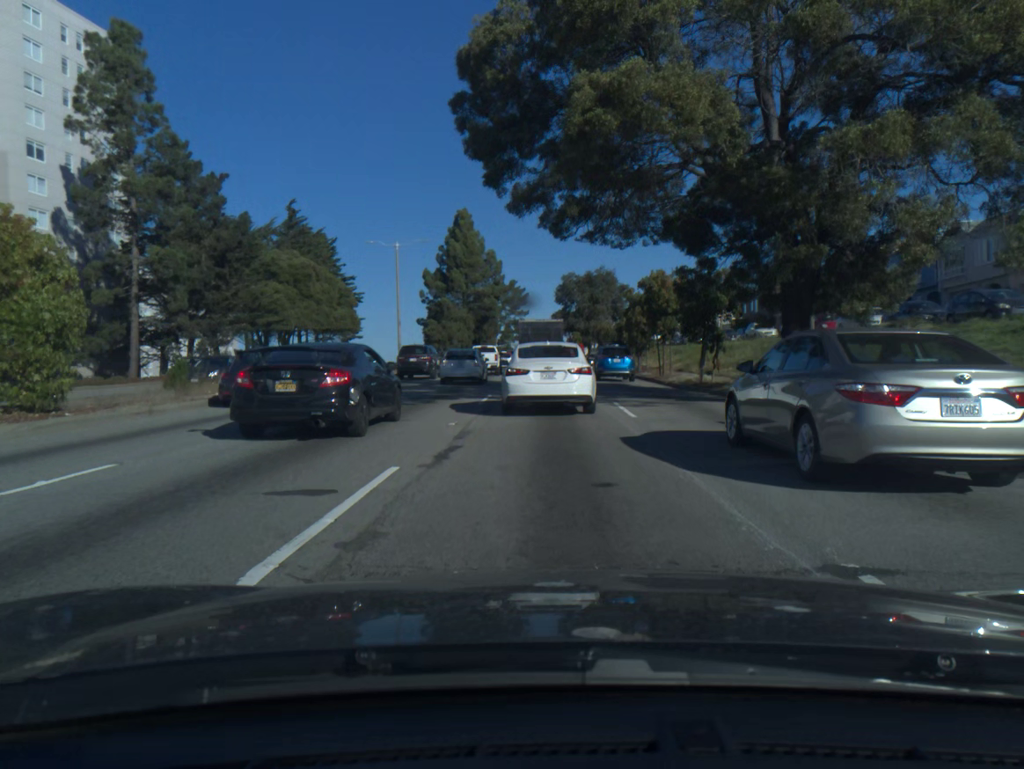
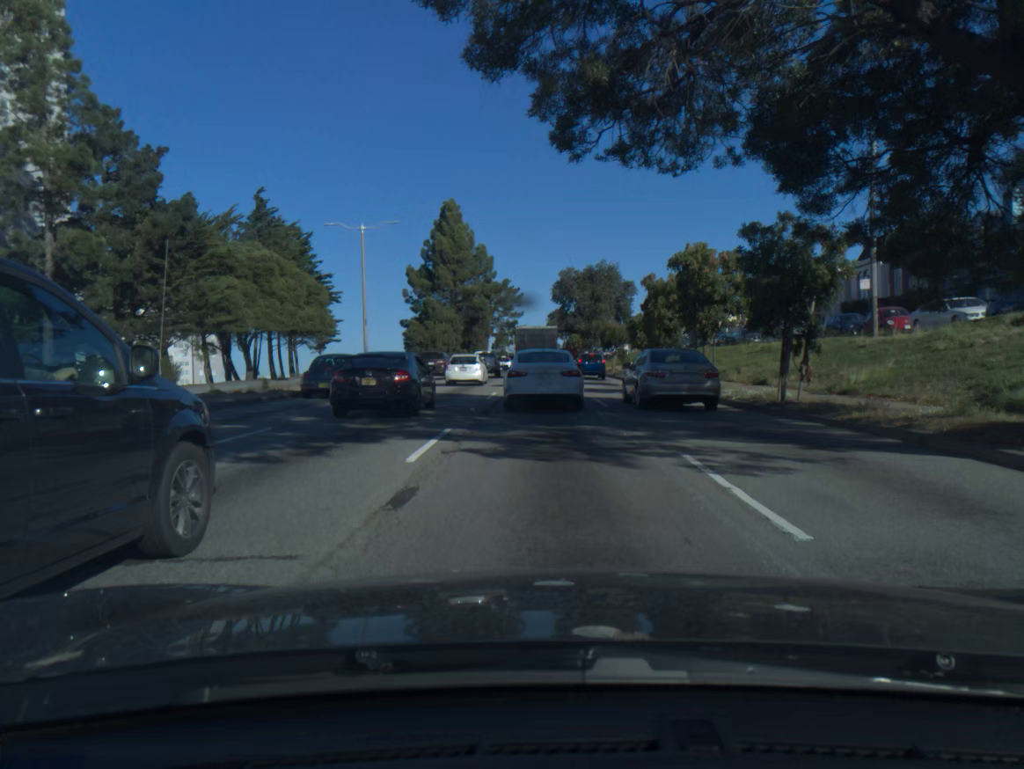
(0.0, +9.6) m; +1°
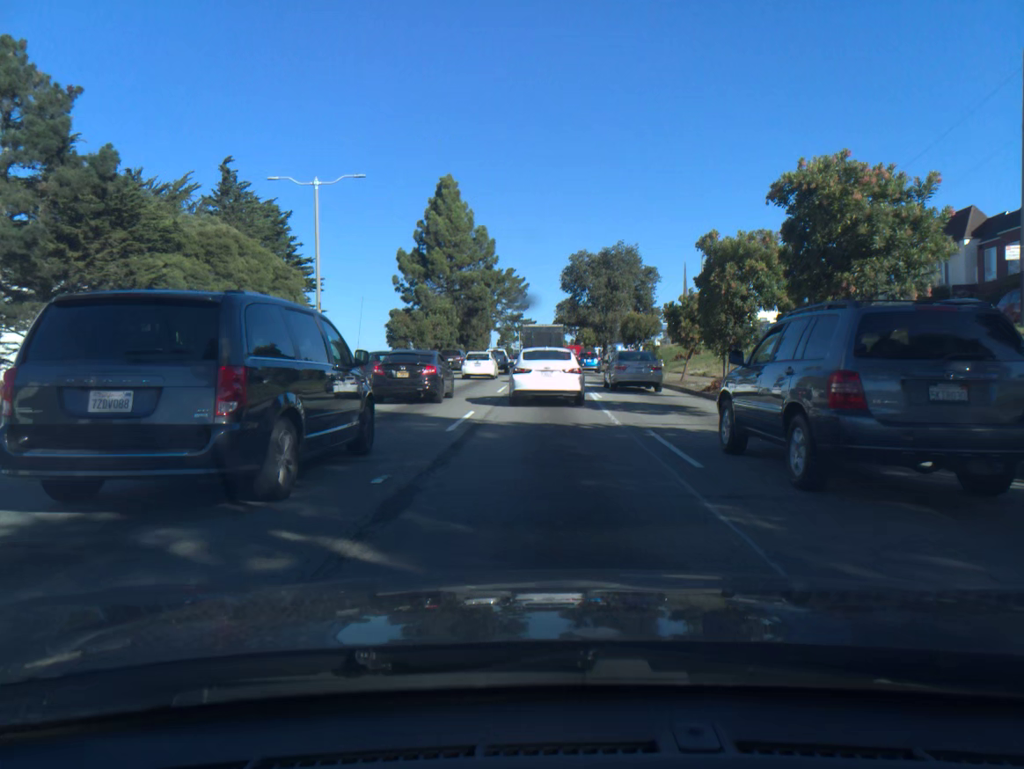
(0.0, +11.1) m; -1°
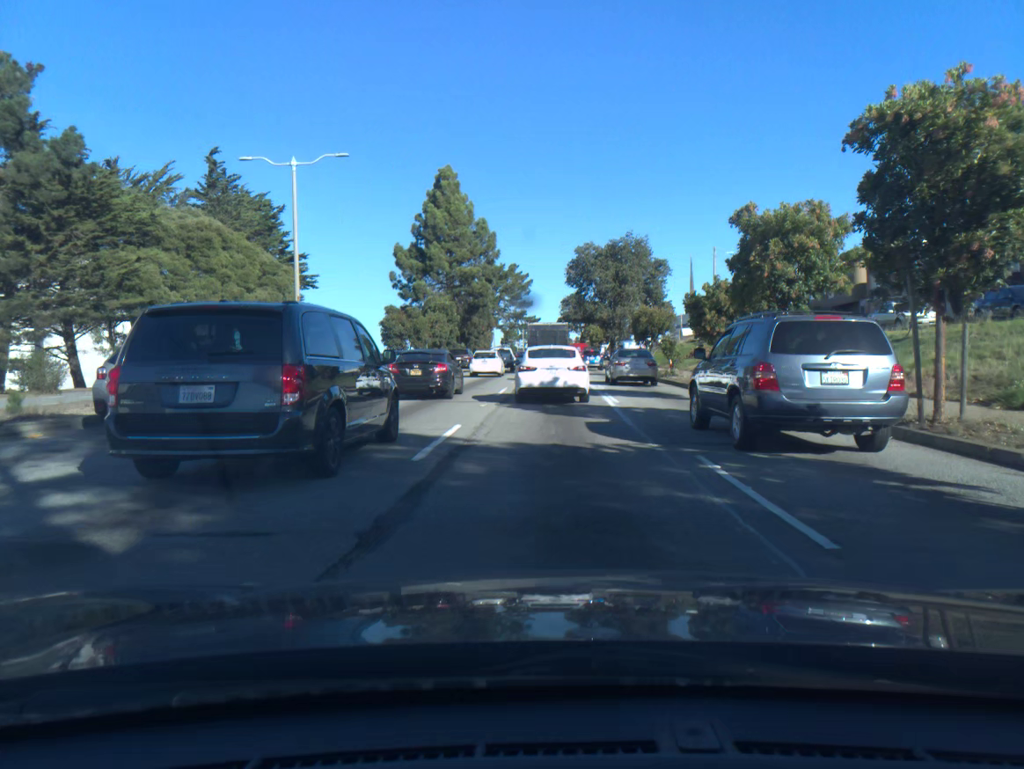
(0.0, +3.8) m; 0°
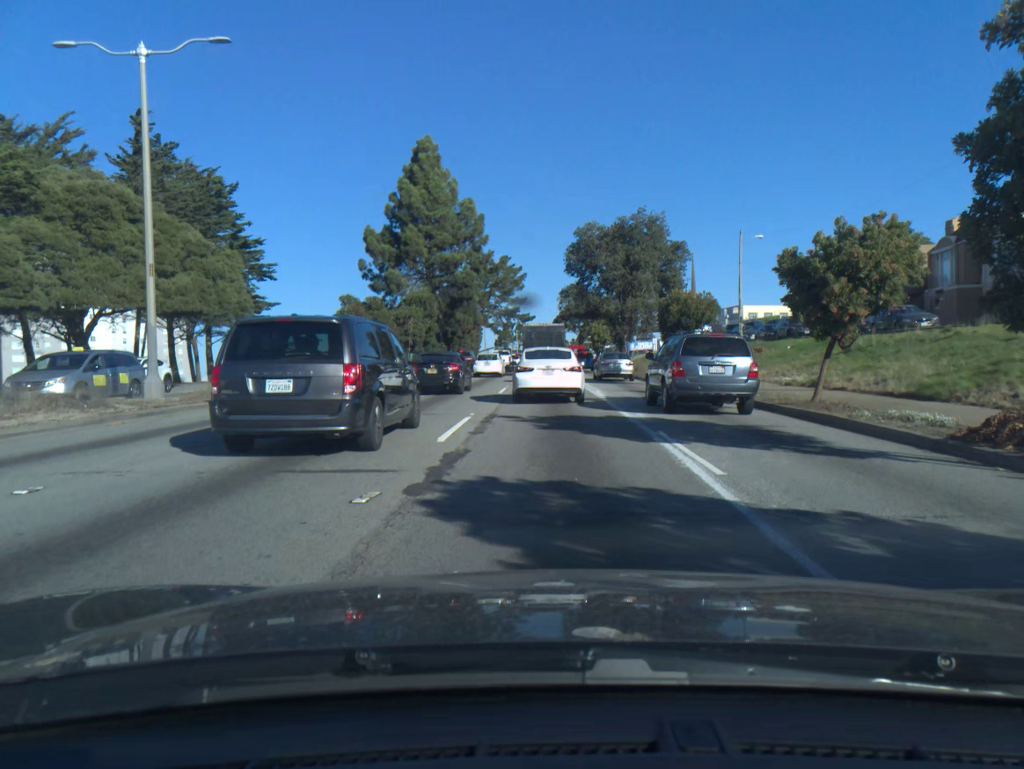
(0.0, +11.9) m; 0°
